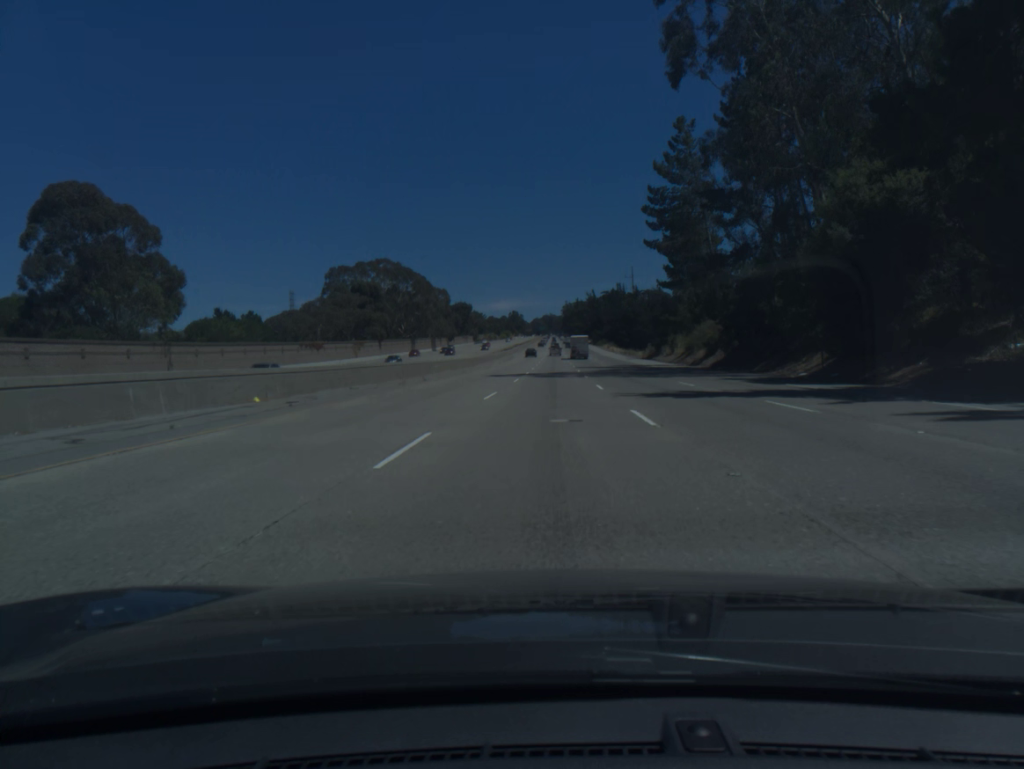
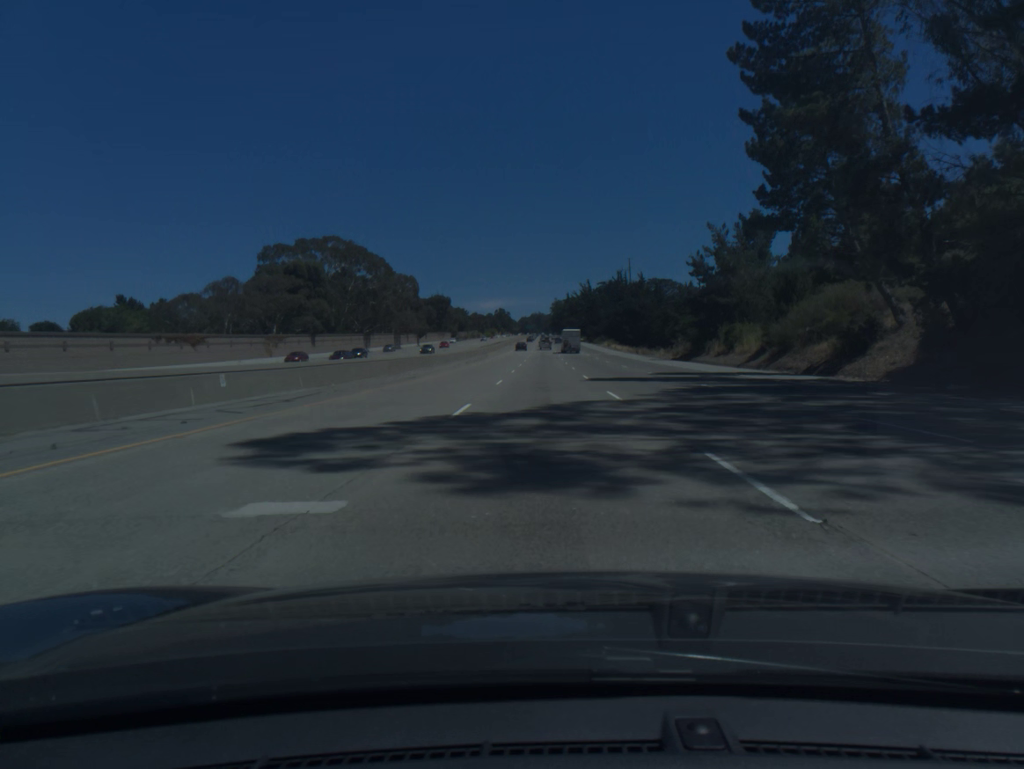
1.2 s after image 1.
(+0.3, +36.8) m; +1°
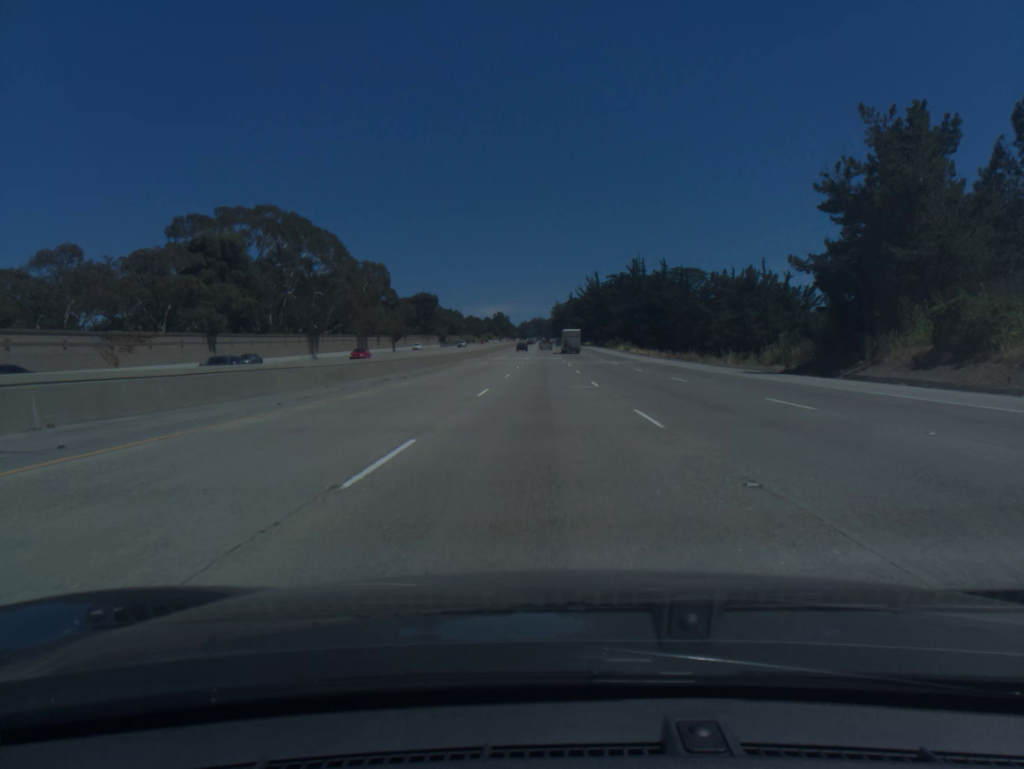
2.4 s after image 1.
(0.0, +36.7) m; 0°
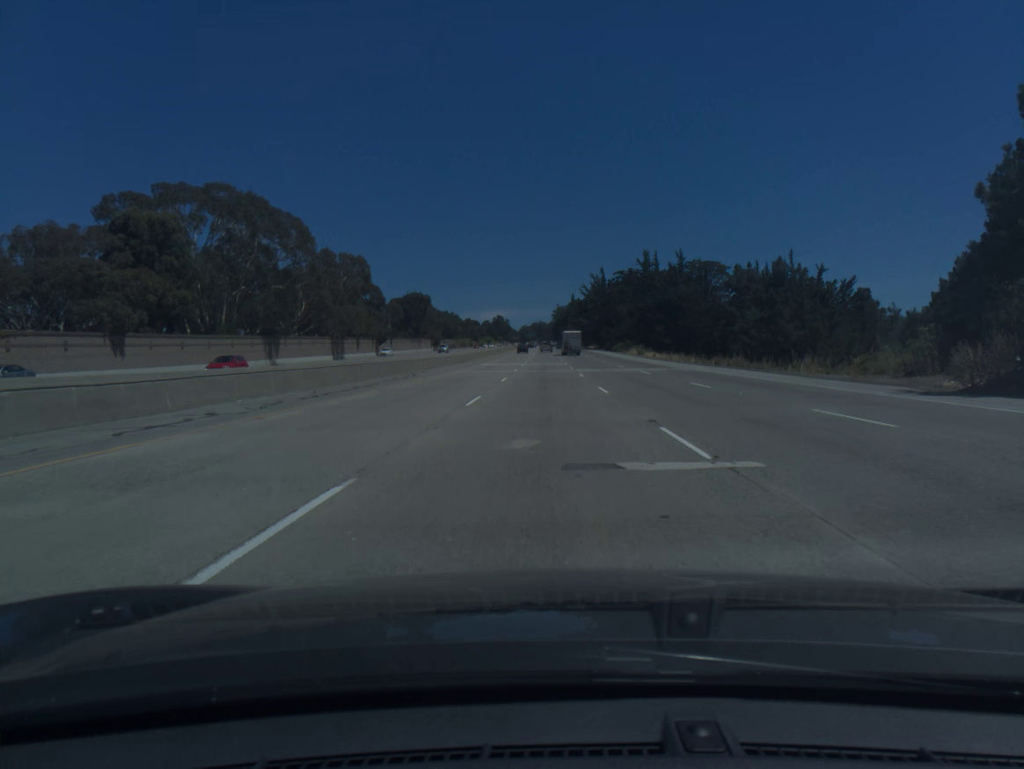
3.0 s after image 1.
(0.0, +18.3) m; 0°
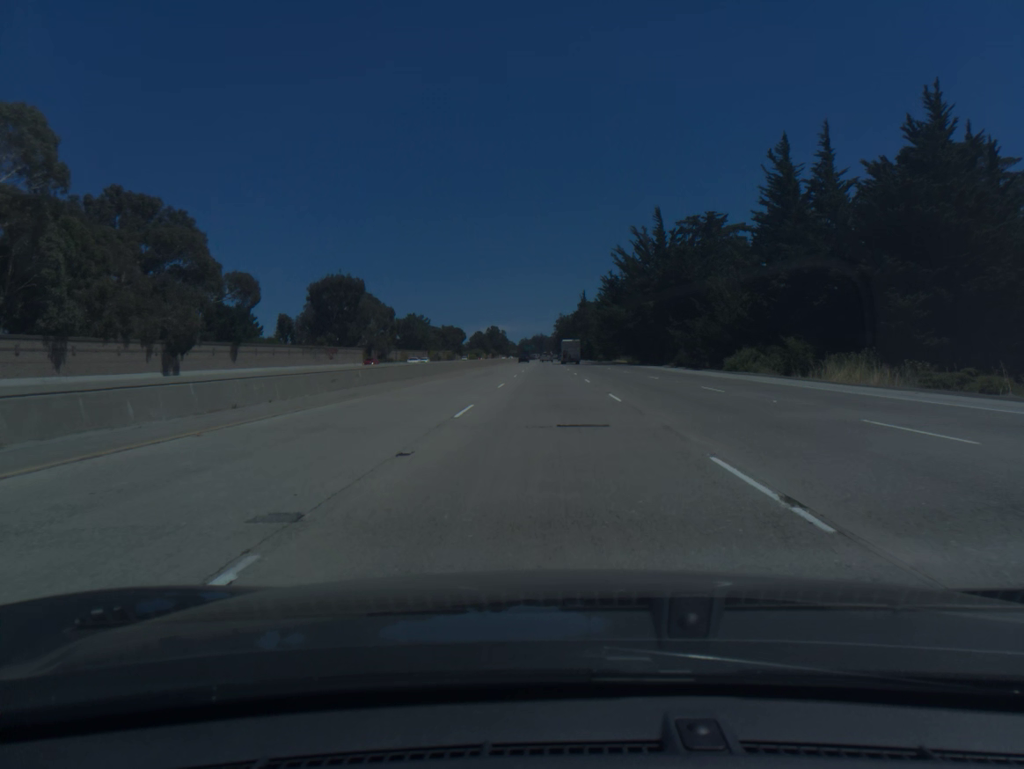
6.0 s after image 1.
(-0.1, +90.7) m; 0°
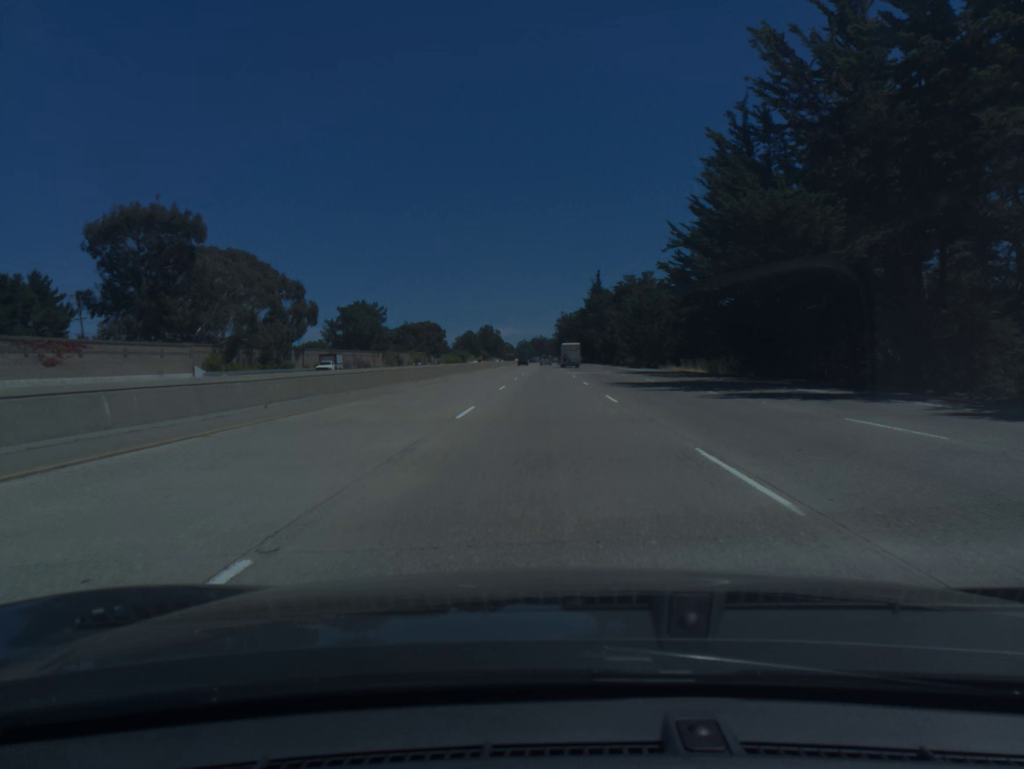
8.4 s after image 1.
(0.0, +72.2) m; 0°
